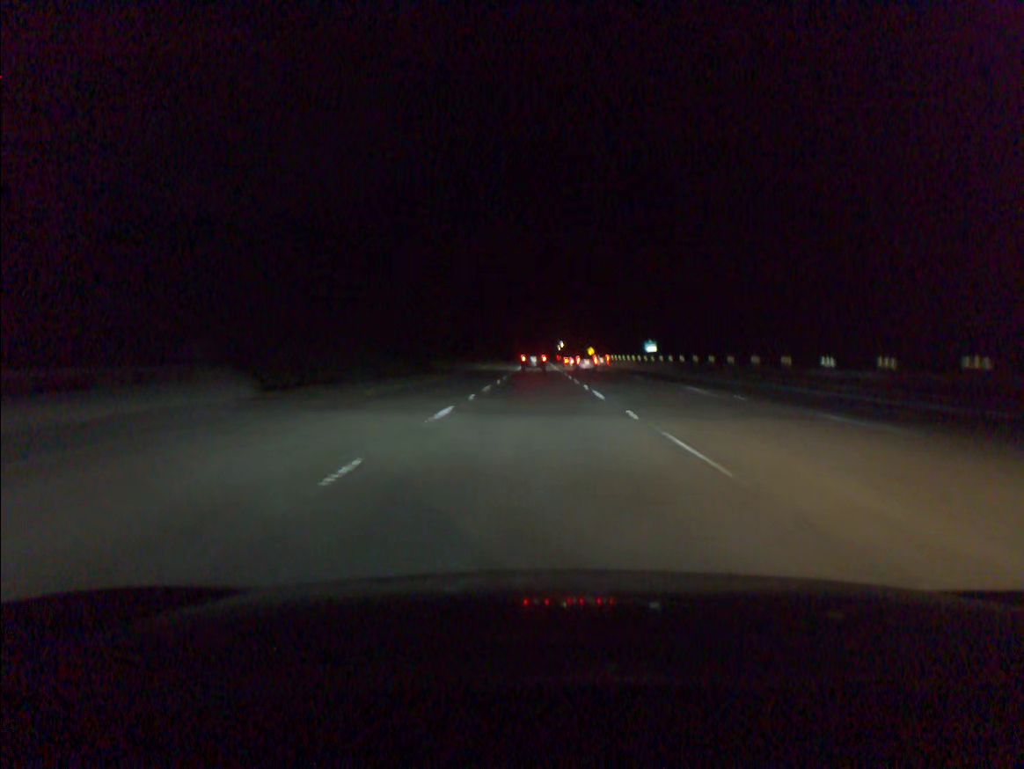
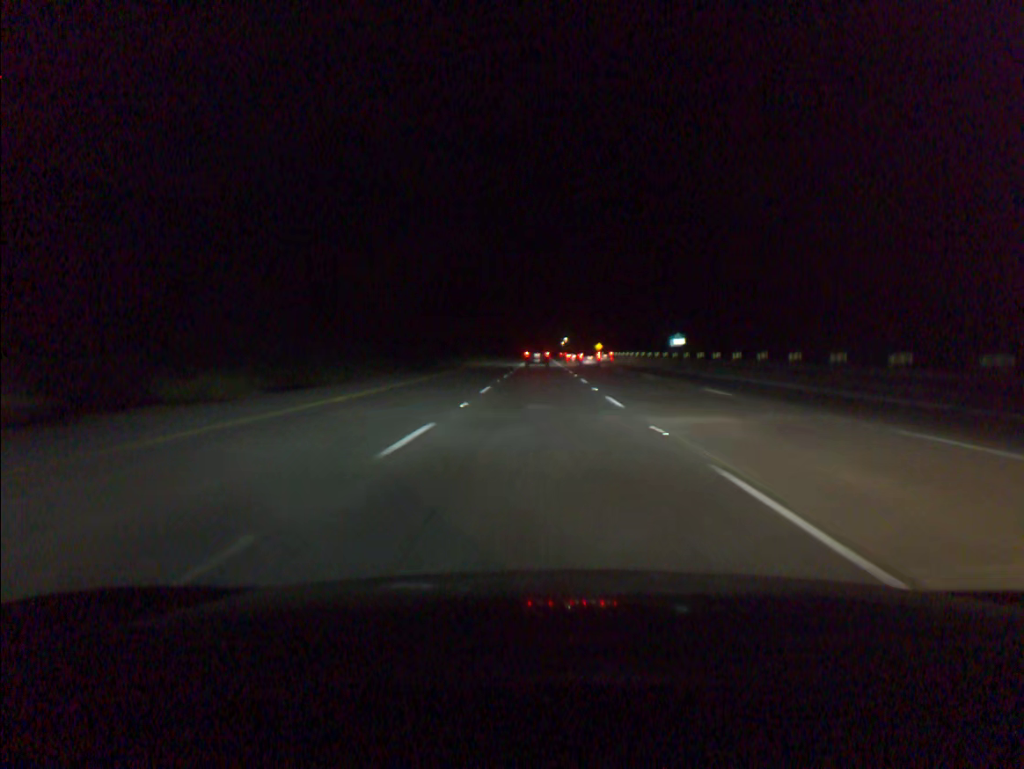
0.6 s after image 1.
(0.0, +18.0) m; 0°
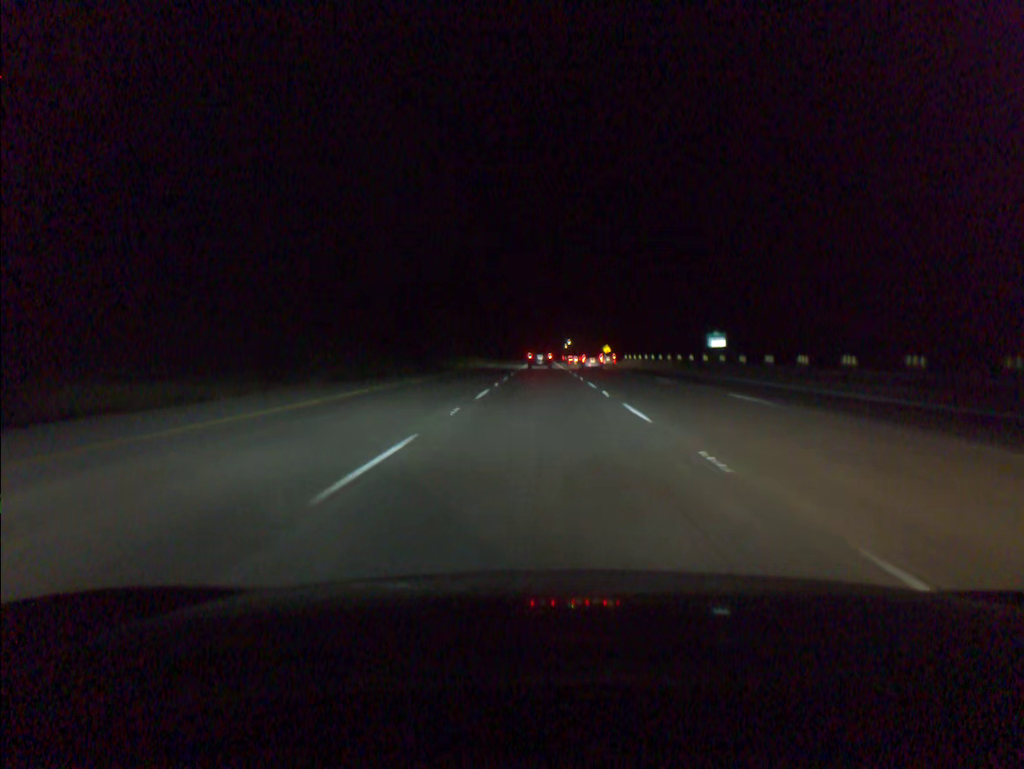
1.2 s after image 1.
(0.0, +18.0) m; 0°
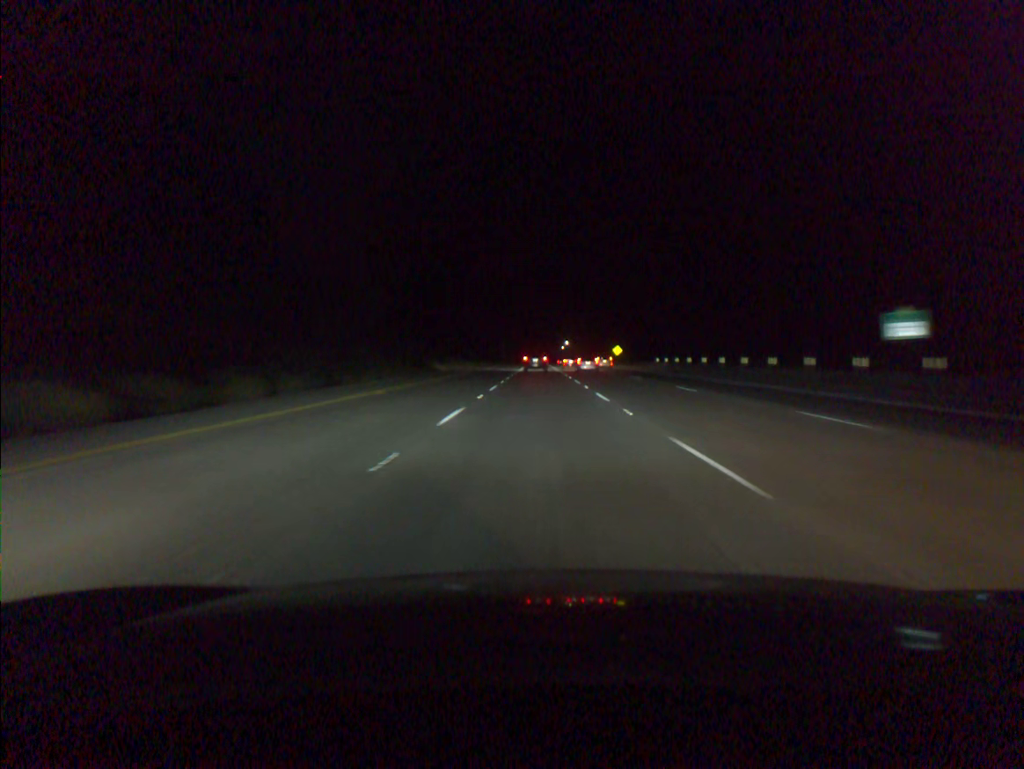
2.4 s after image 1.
(+0.1, +36.0) m; 0°
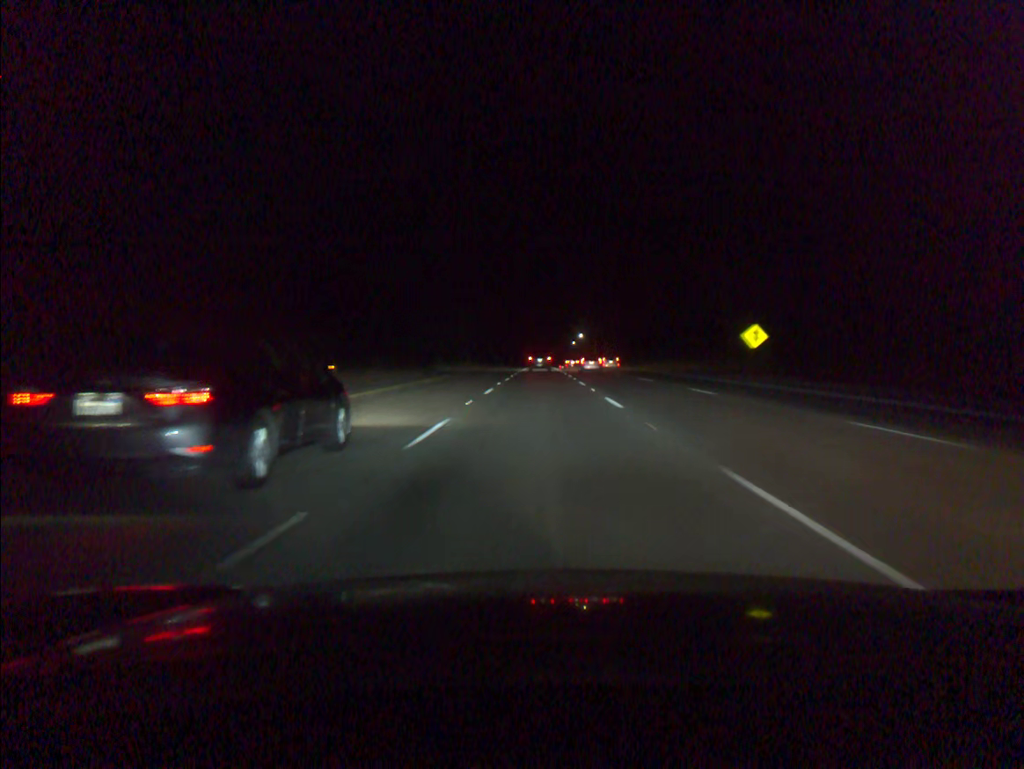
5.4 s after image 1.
(-0.3, +90.7) m; 0°
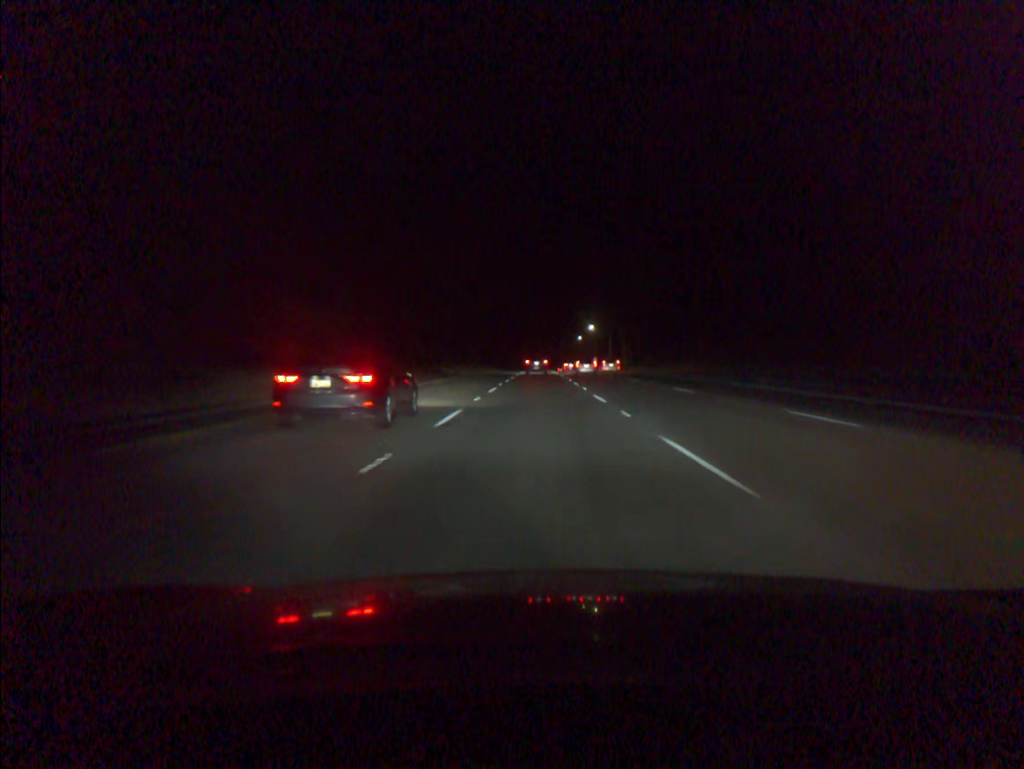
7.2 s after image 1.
(+0.1, +55.0) m; 0°
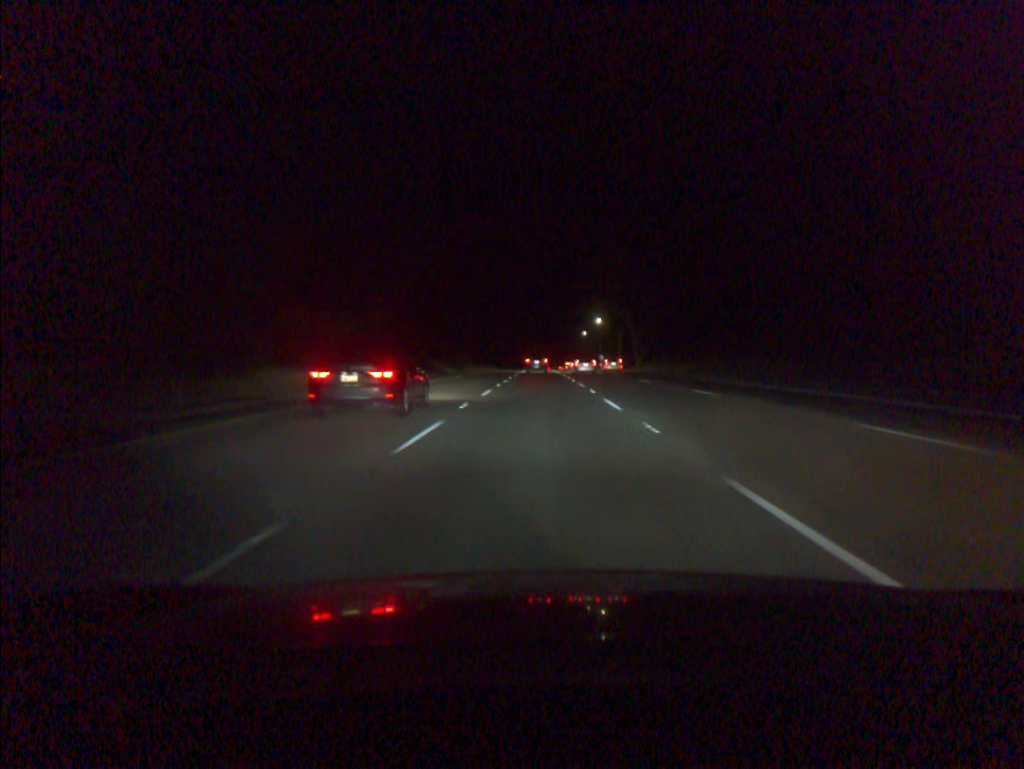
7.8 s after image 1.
(0.0, +18.5) m; 0°
